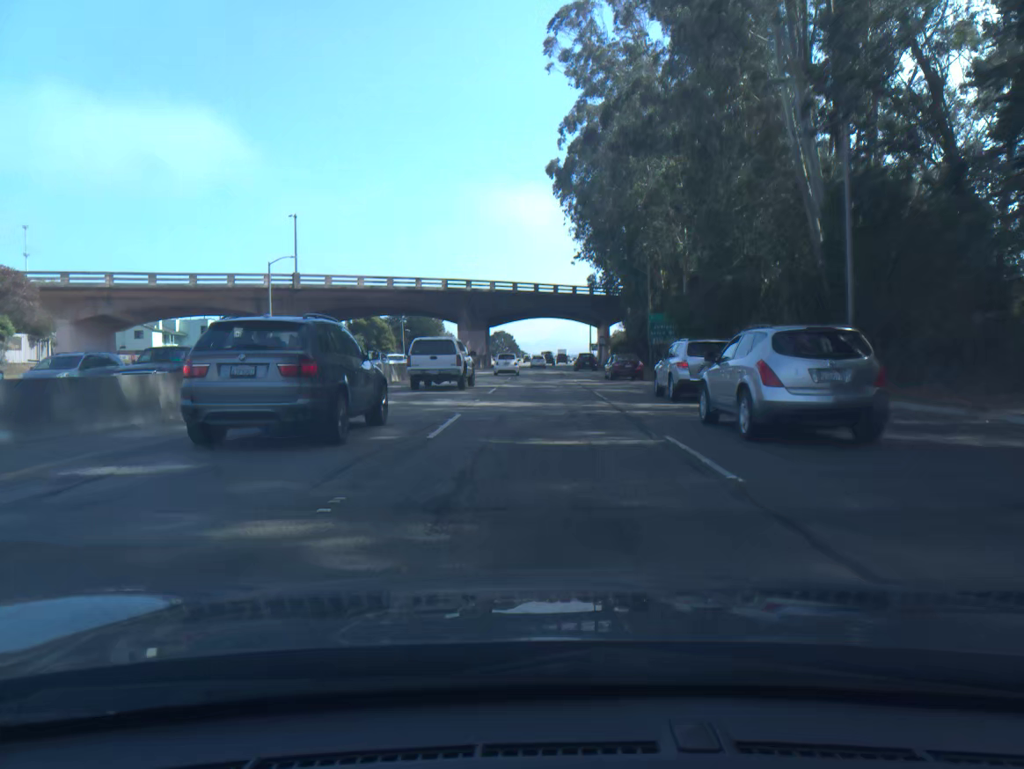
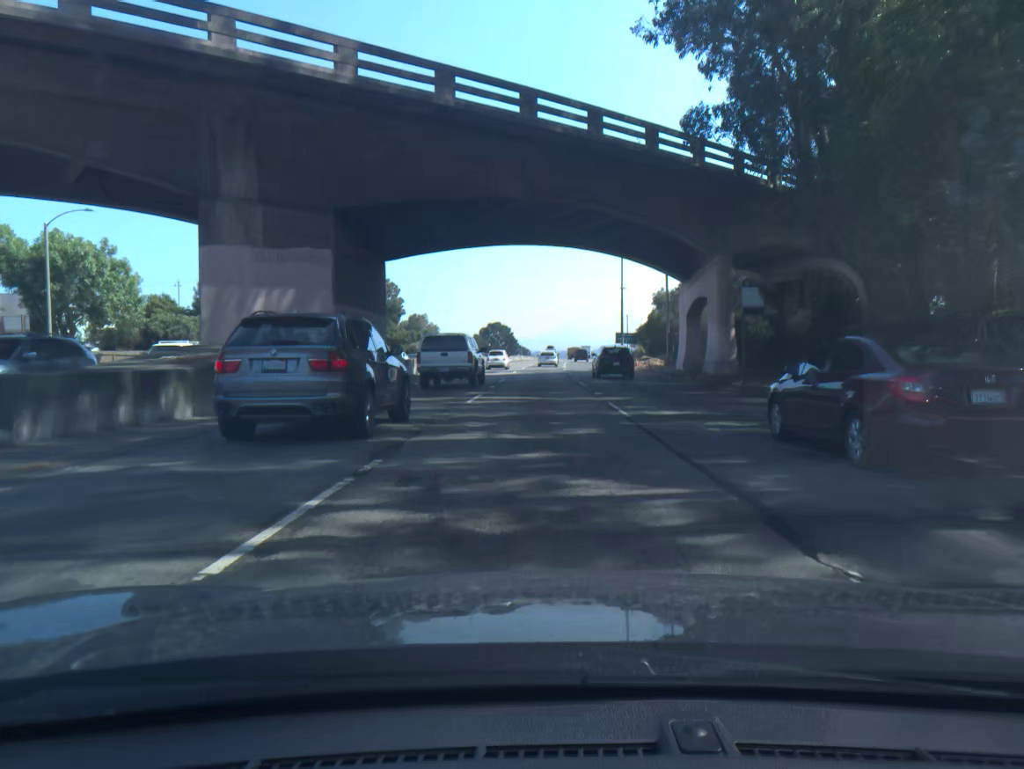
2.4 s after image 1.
(-0.2, +66.3) m; 0°
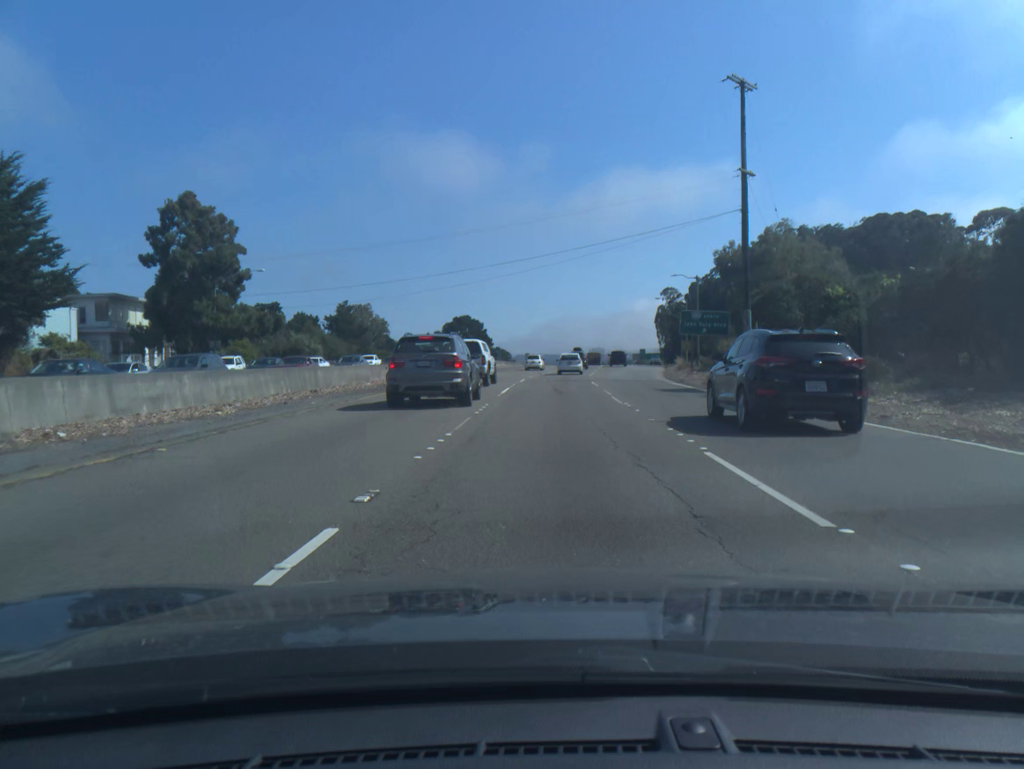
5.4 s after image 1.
(+0.5, +76.0) m; +2°
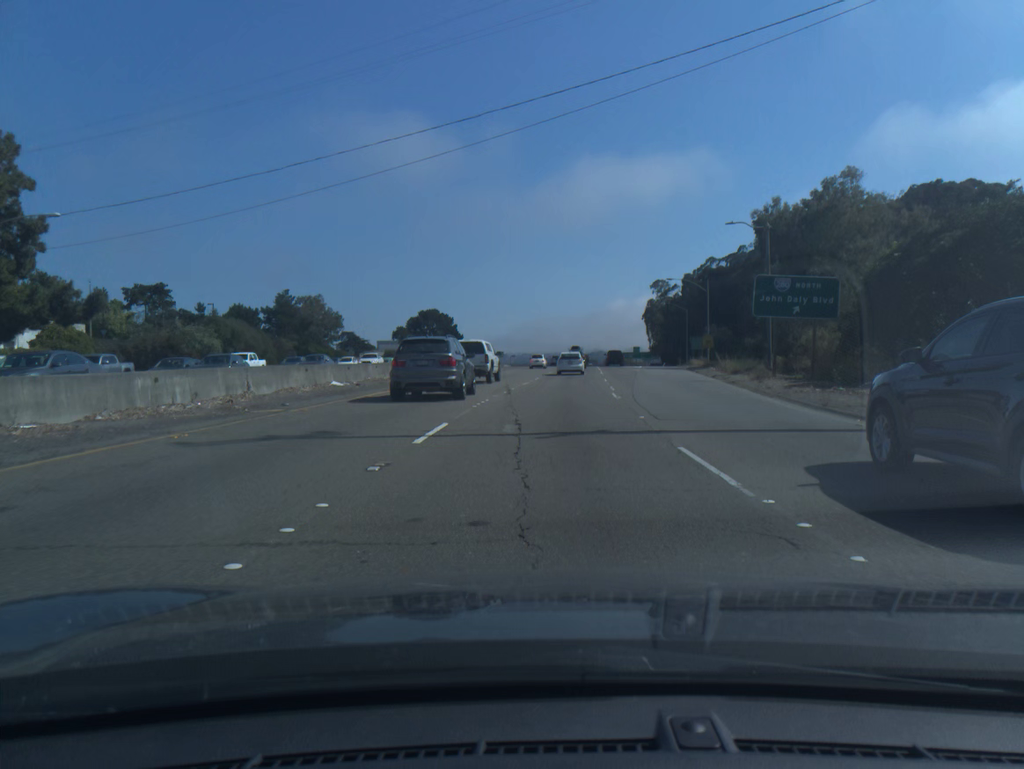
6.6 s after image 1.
(+0.4, +28.3) m; +1°
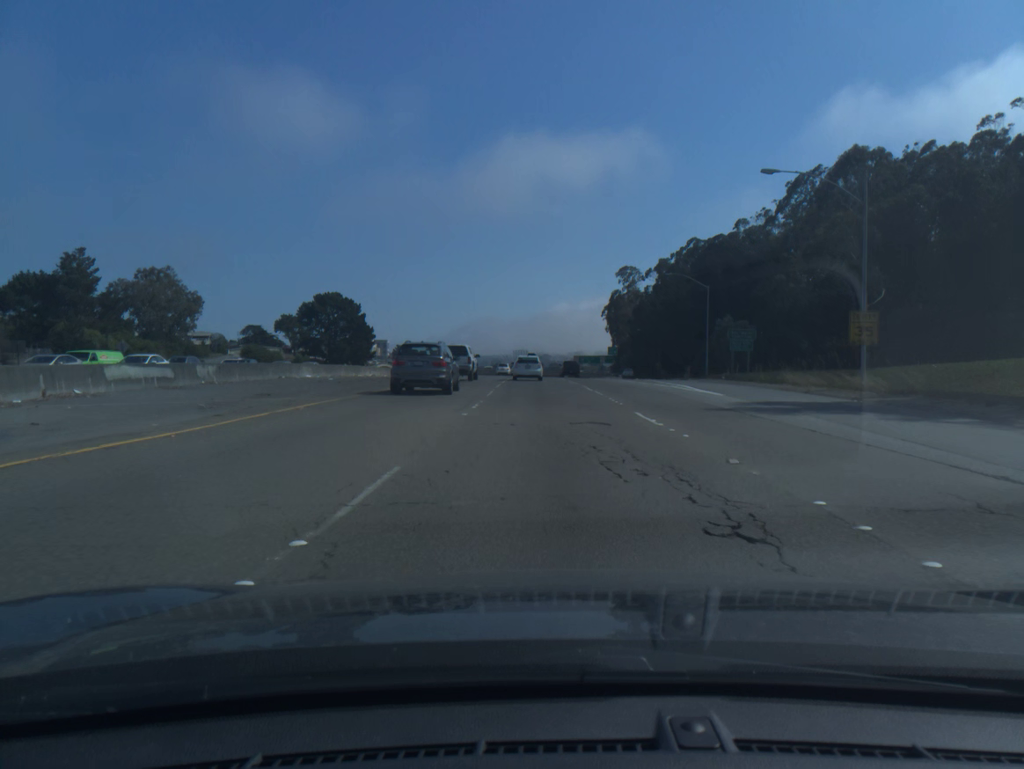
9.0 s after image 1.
(+1.8, +54.3) m; +4°
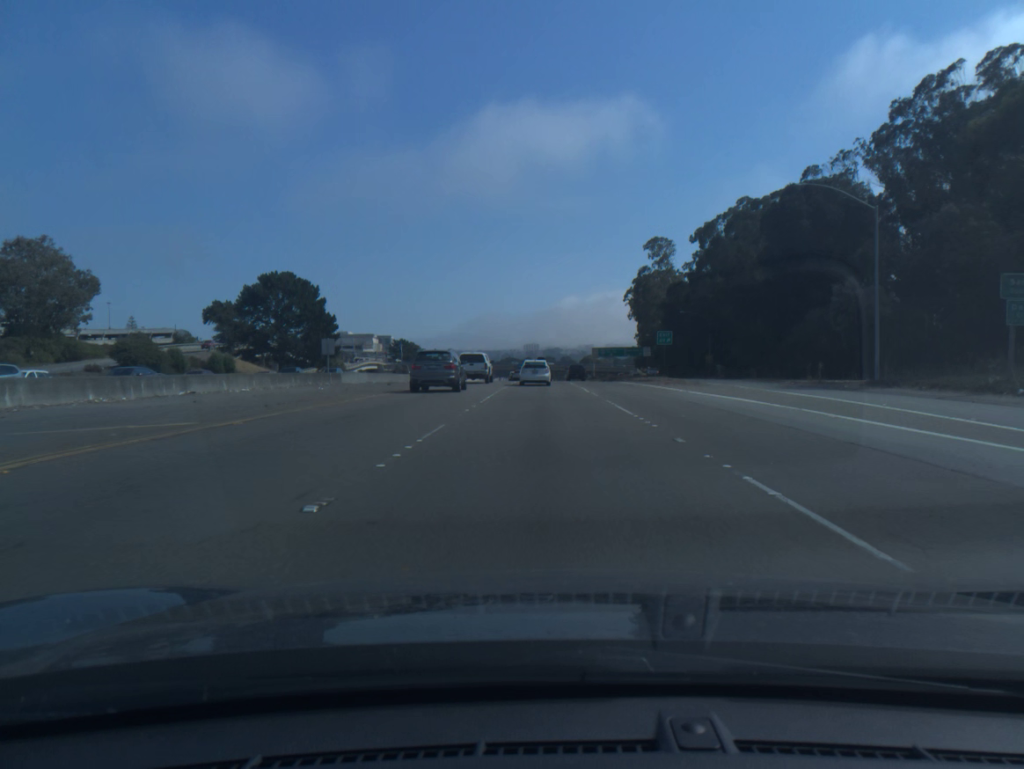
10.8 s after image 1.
(-0.1, +39.3) m; -1°
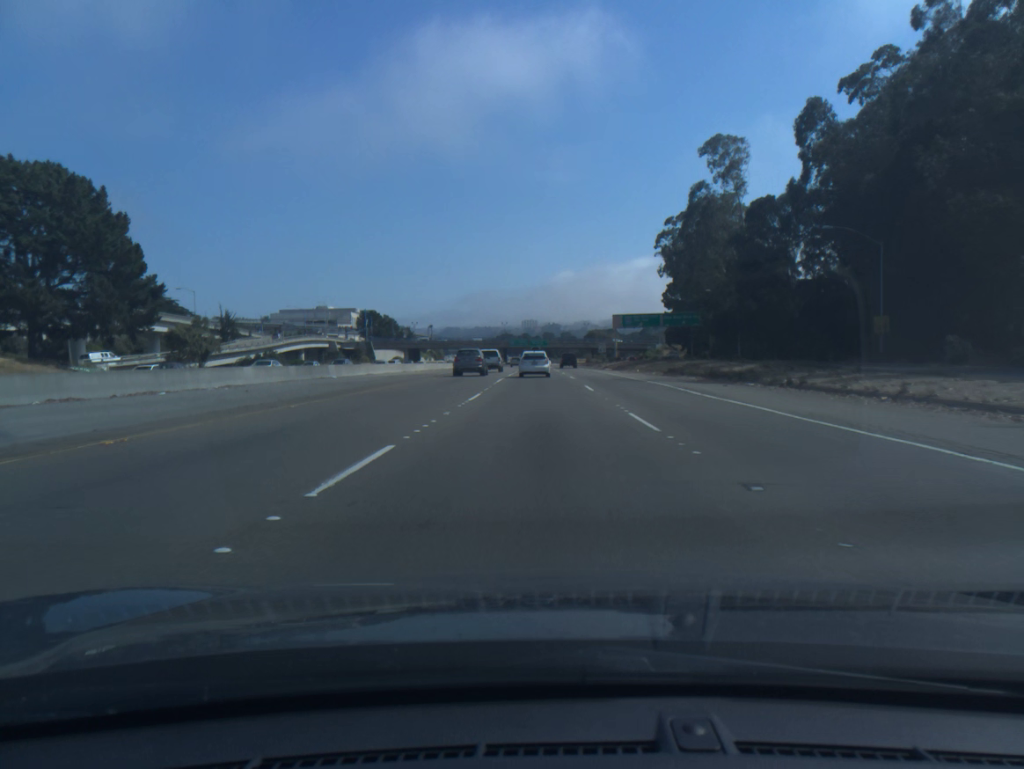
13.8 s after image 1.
(-0.1, +63.7) m; 0°
